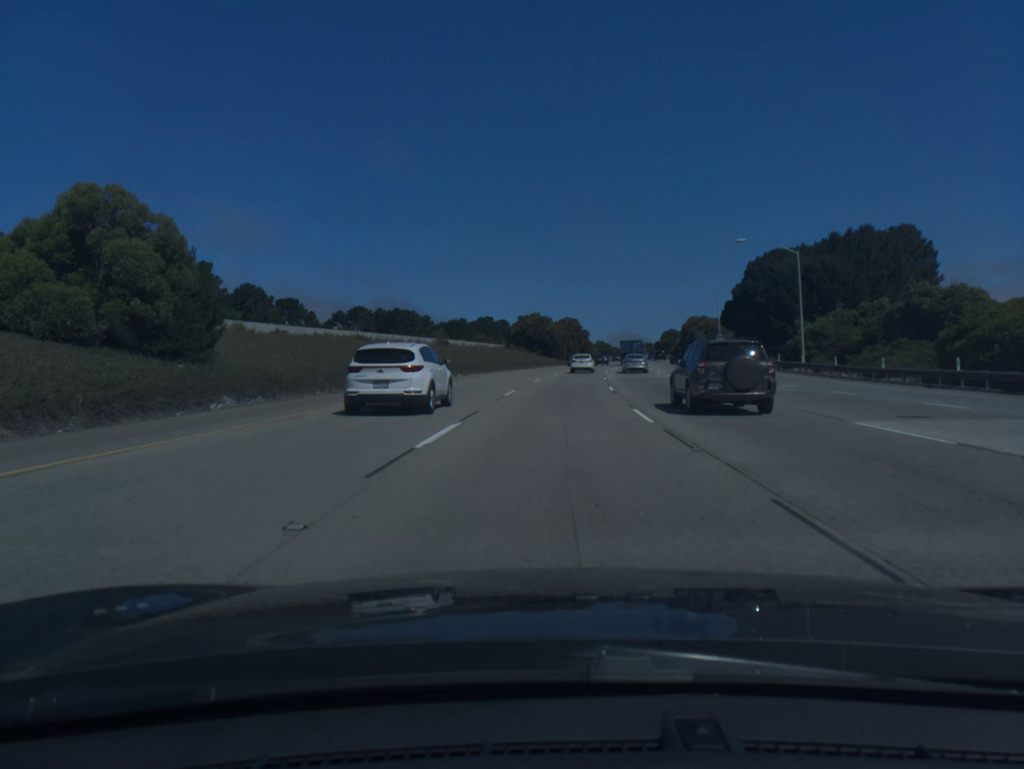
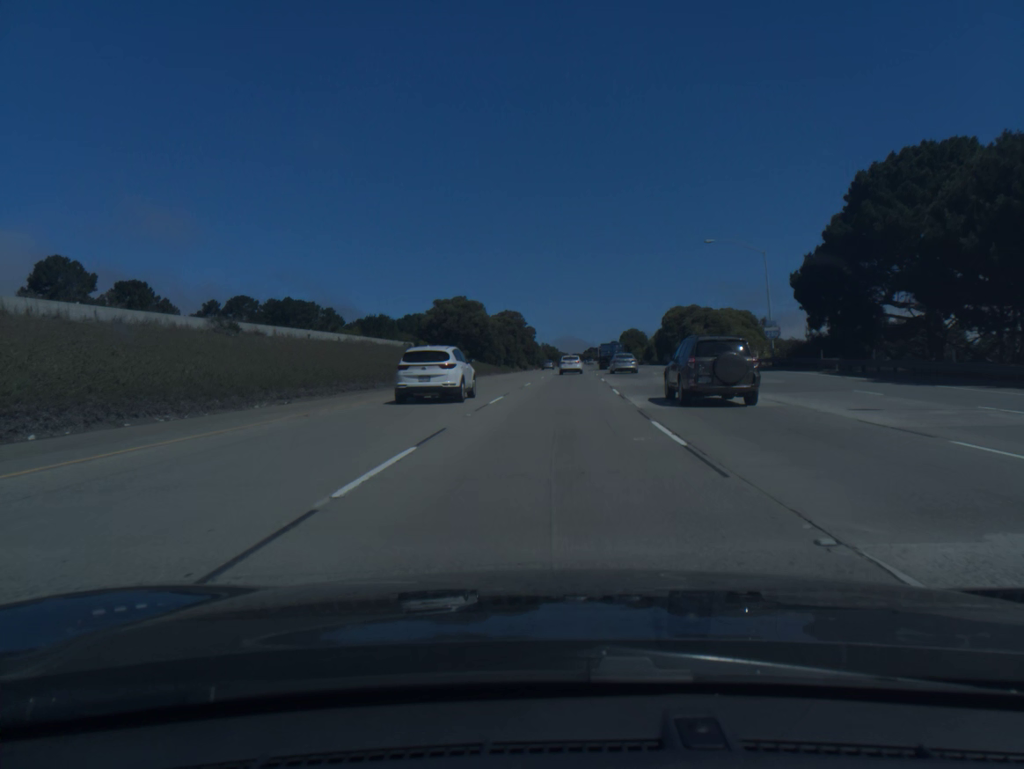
(+1.9, +48.0) m; +4°
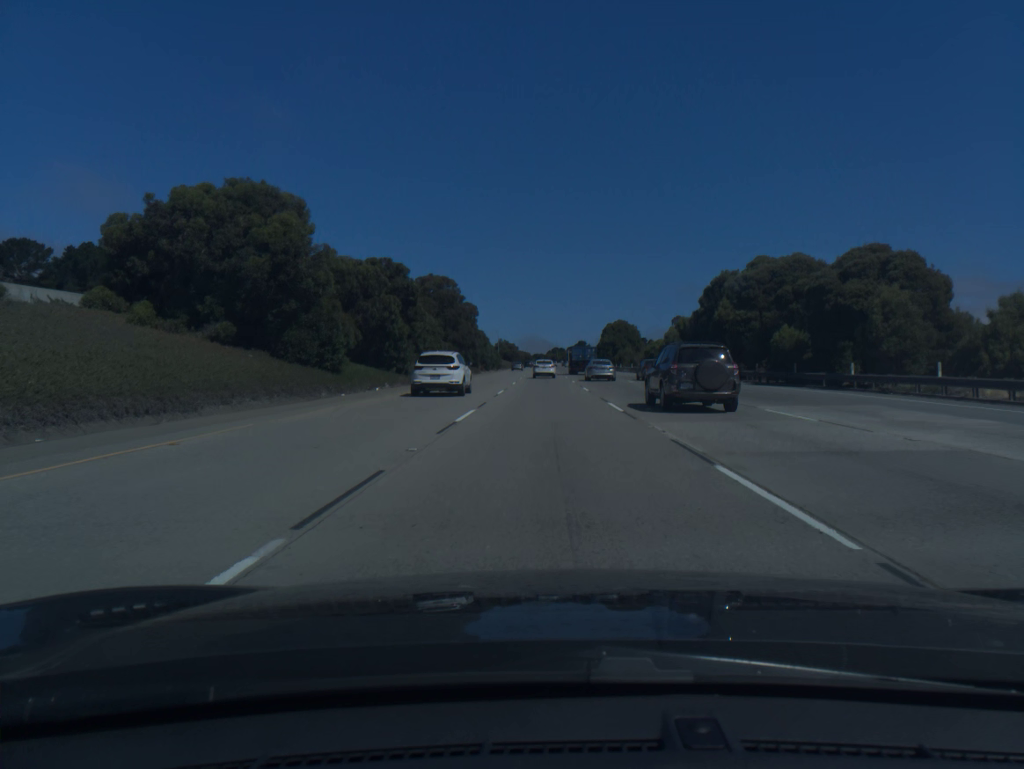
(+2.0, +63.8) m; +3°
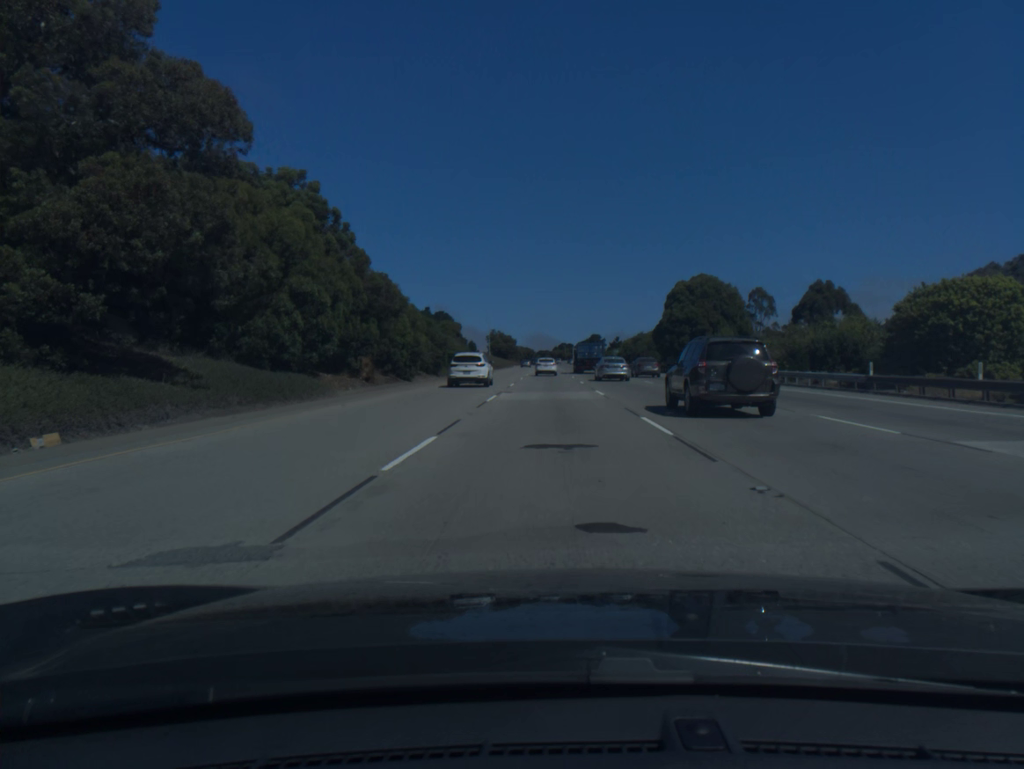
(-0.2, +80.3) m; 0°
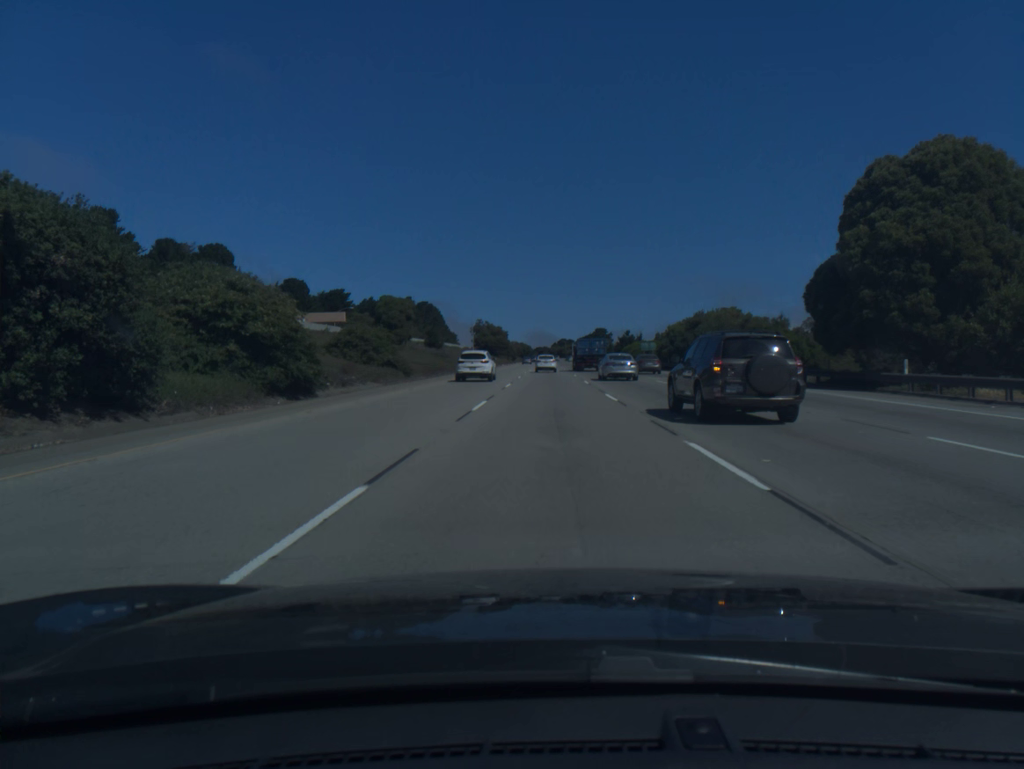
(0.0, +48.7) m; 0°
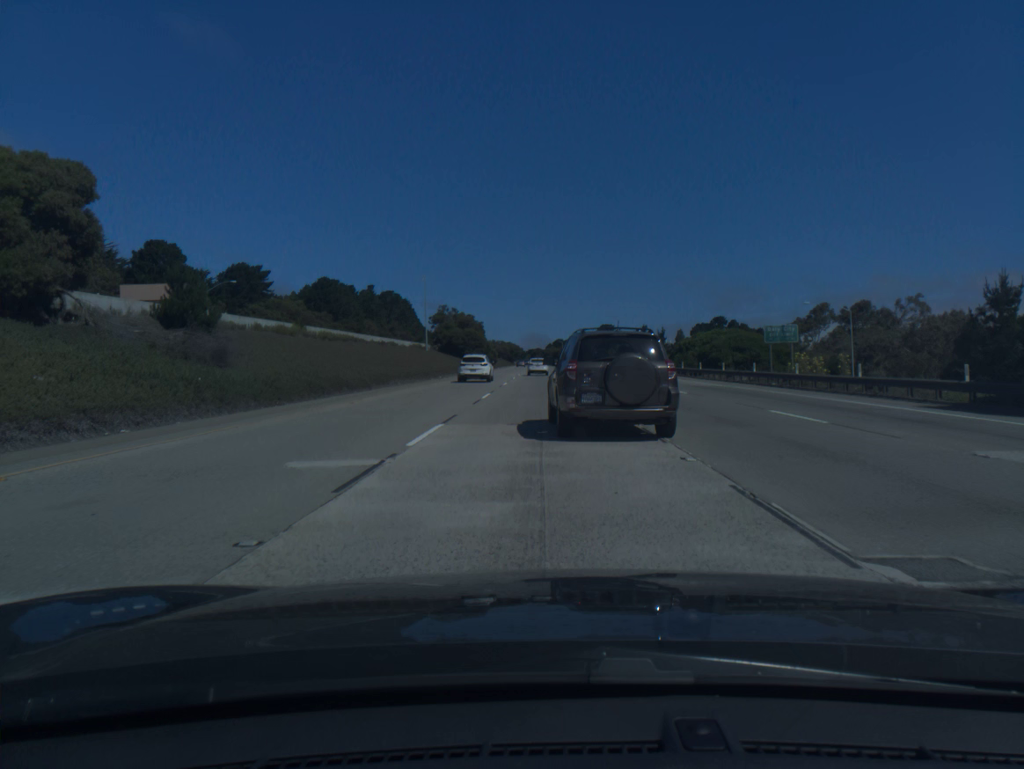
(+0.2, +65.6) m; 0°
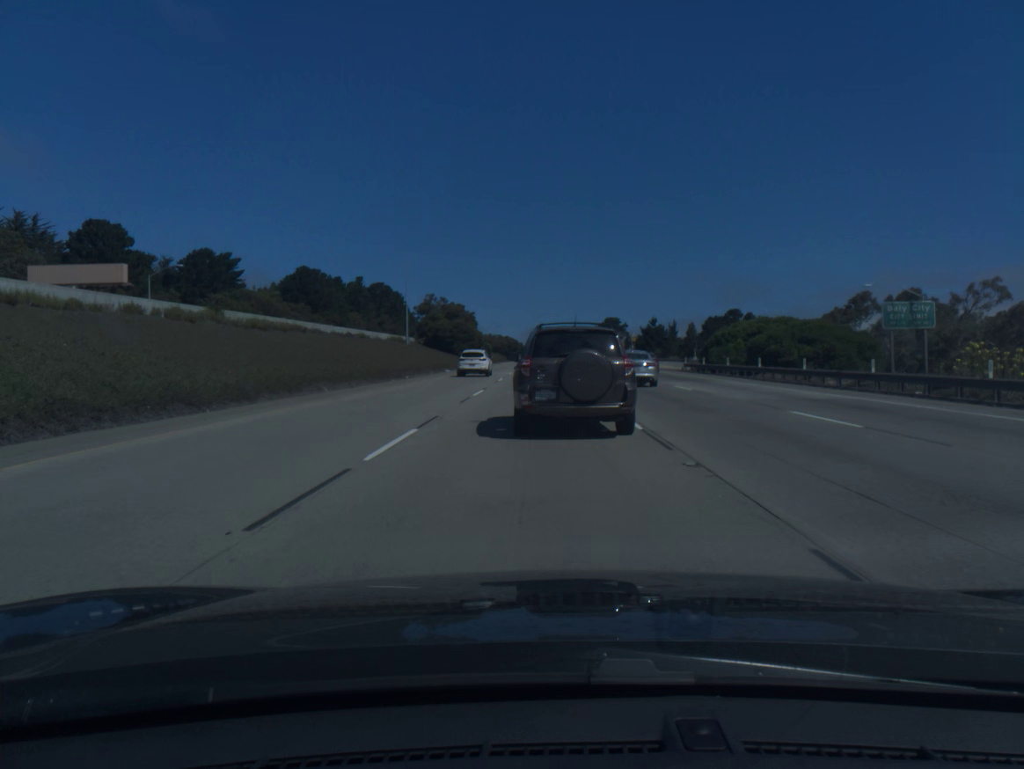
(0.0, +16.5) m; 0°
